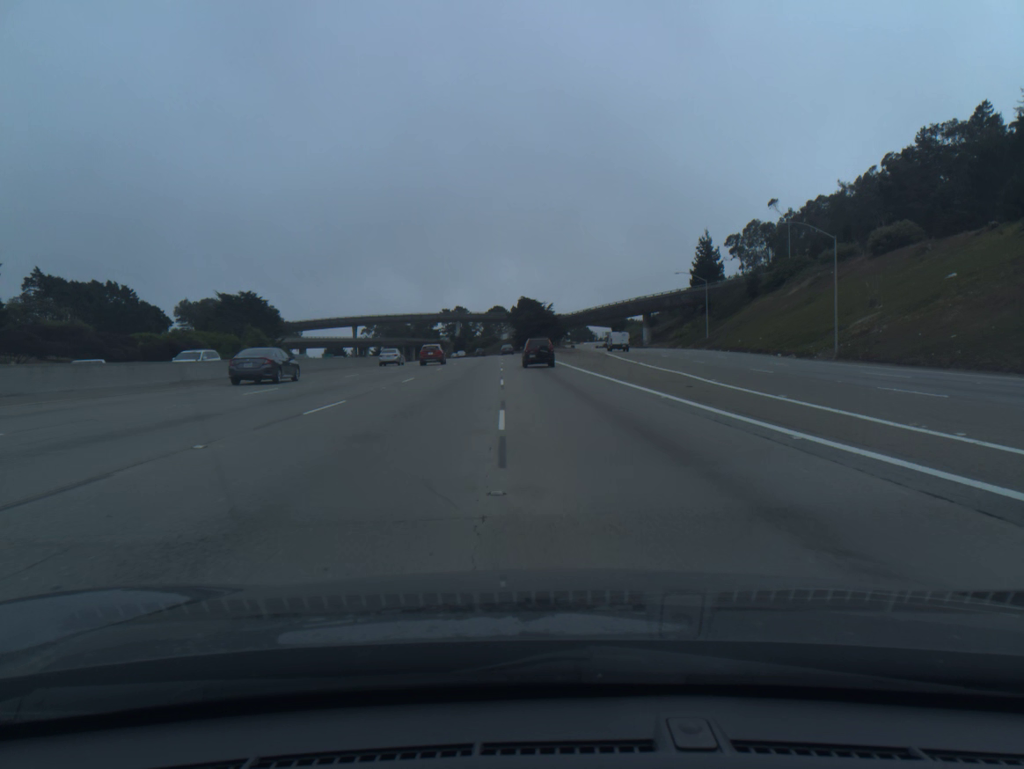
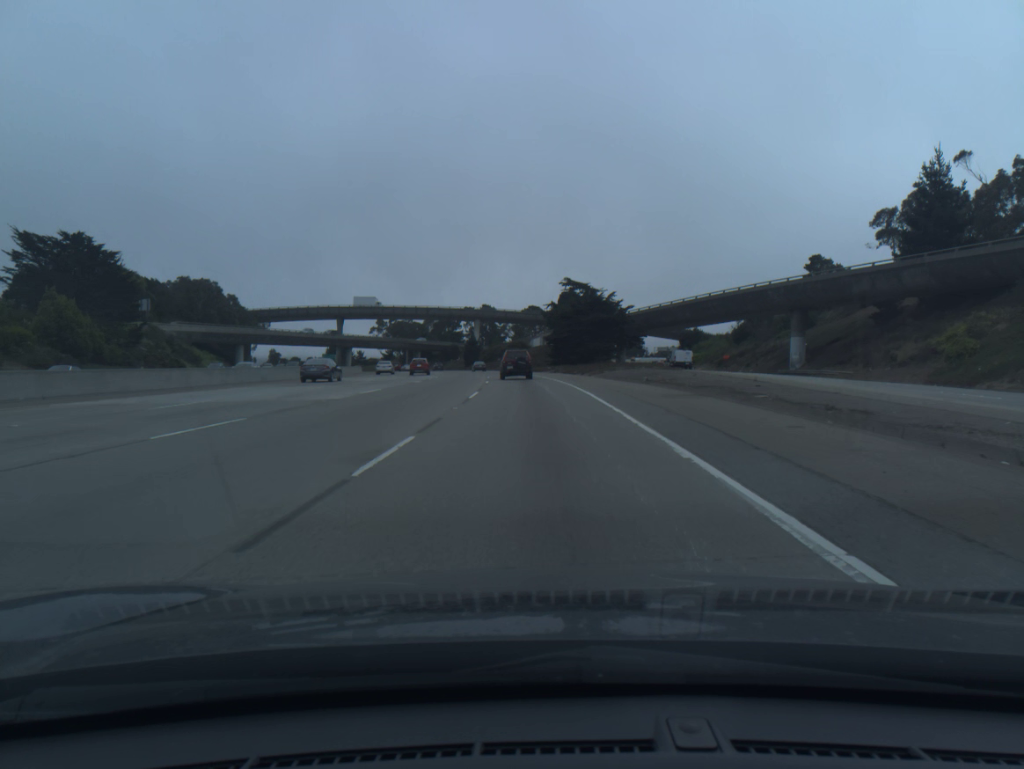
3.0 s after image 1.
(-1.9, +77.2) m; -3°
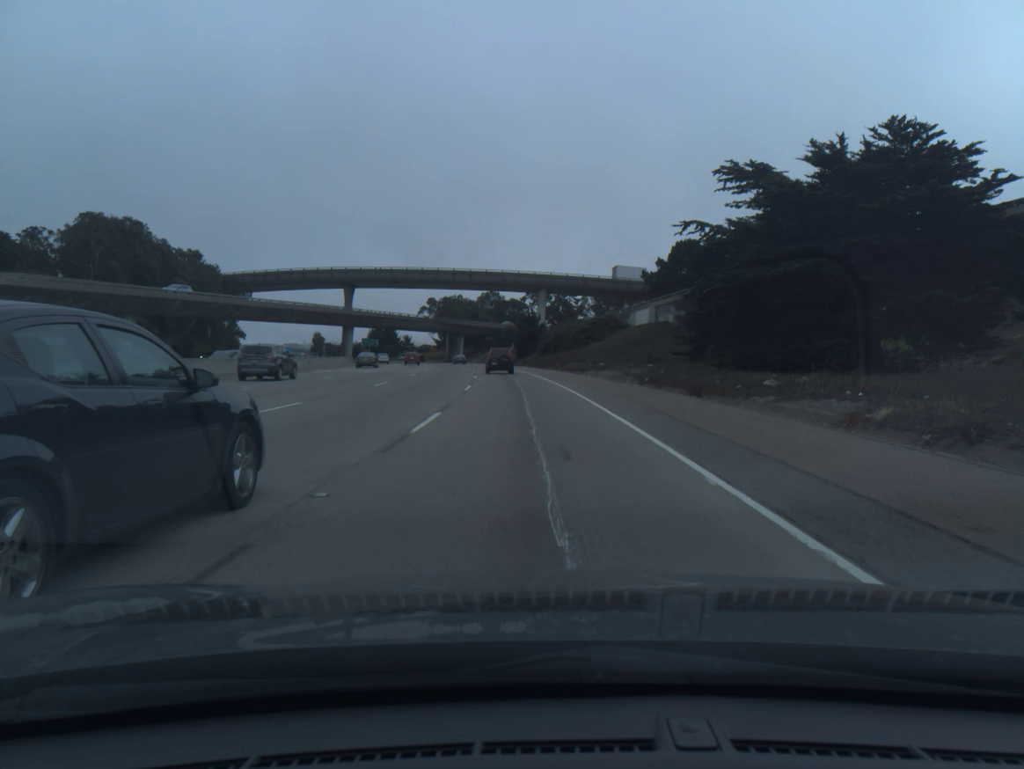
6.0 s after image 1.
(-2.8, +69.4) m; -5°
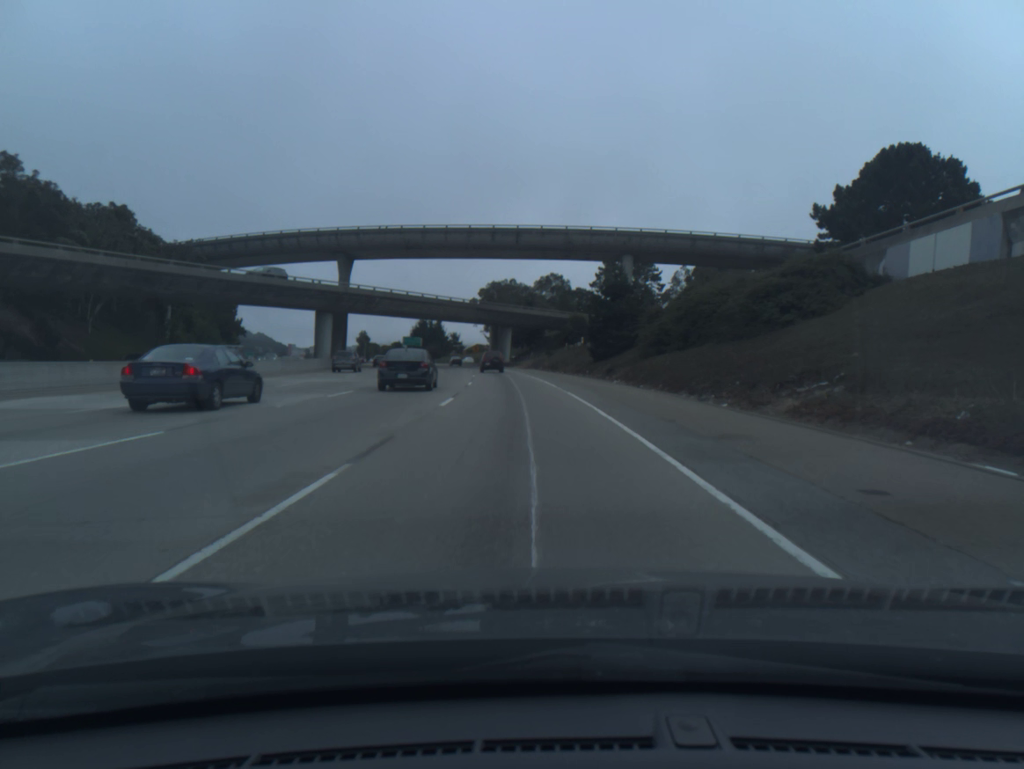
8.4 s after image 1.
(-2.1, +51.7) m; -5°
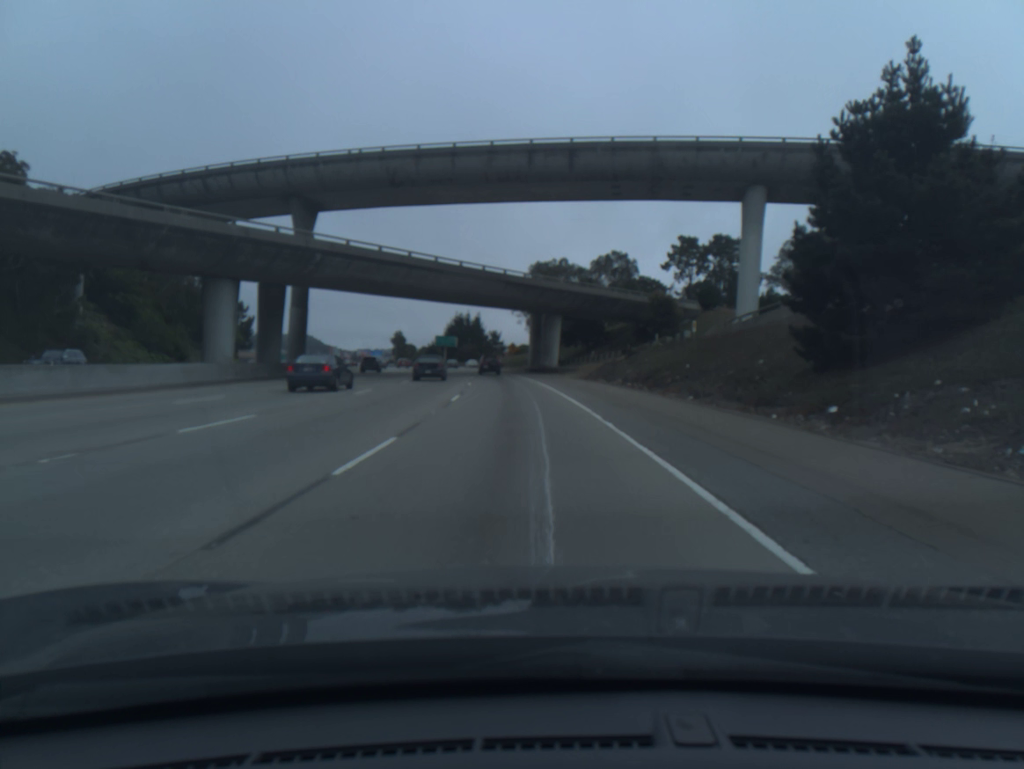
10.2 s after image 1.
(-1.3, +39.6) m; -4°
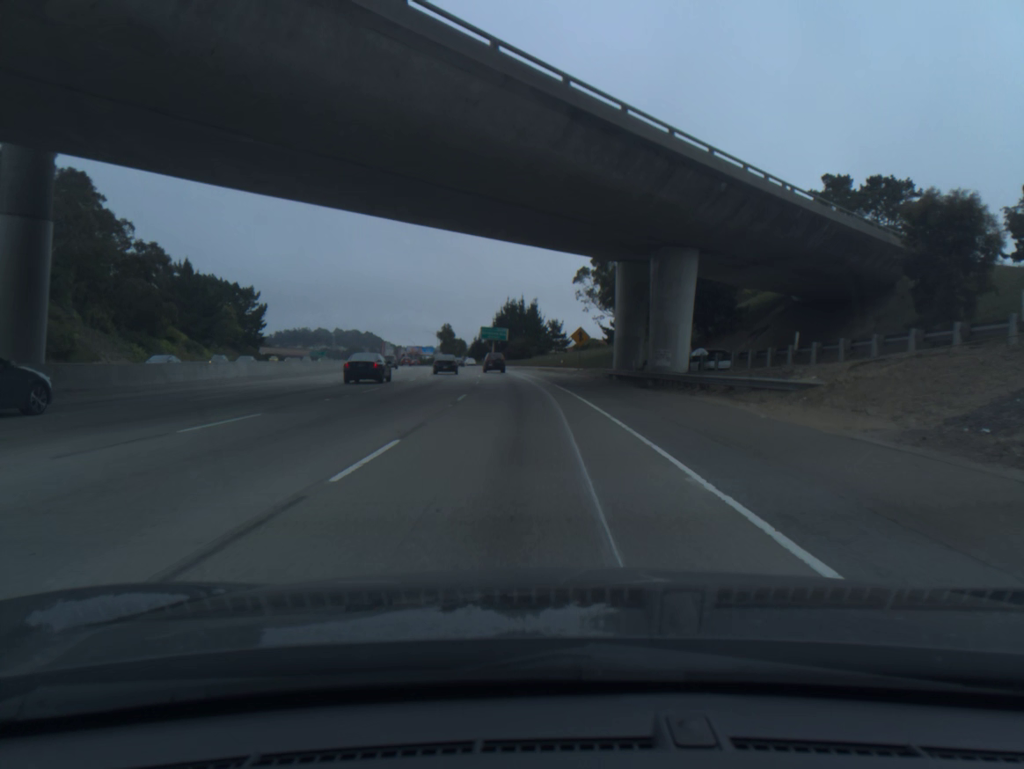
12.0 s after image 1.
(-1.7, +44.1) m; -5°
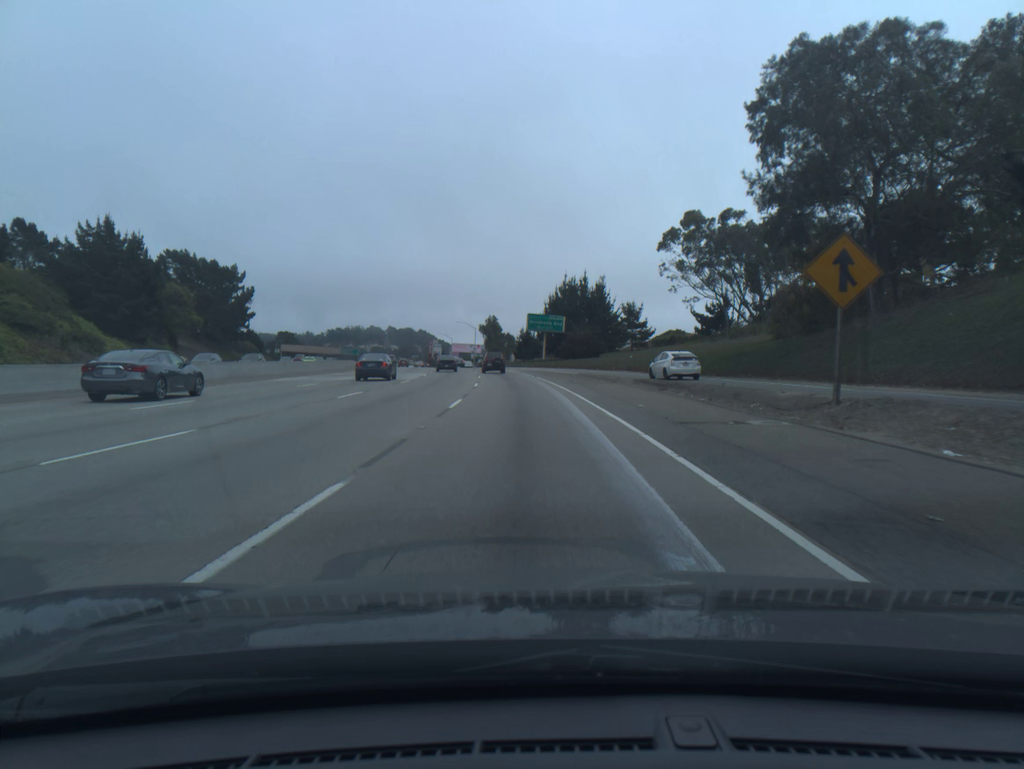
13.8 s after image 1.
(-1.7, +47.6) m; -4°
